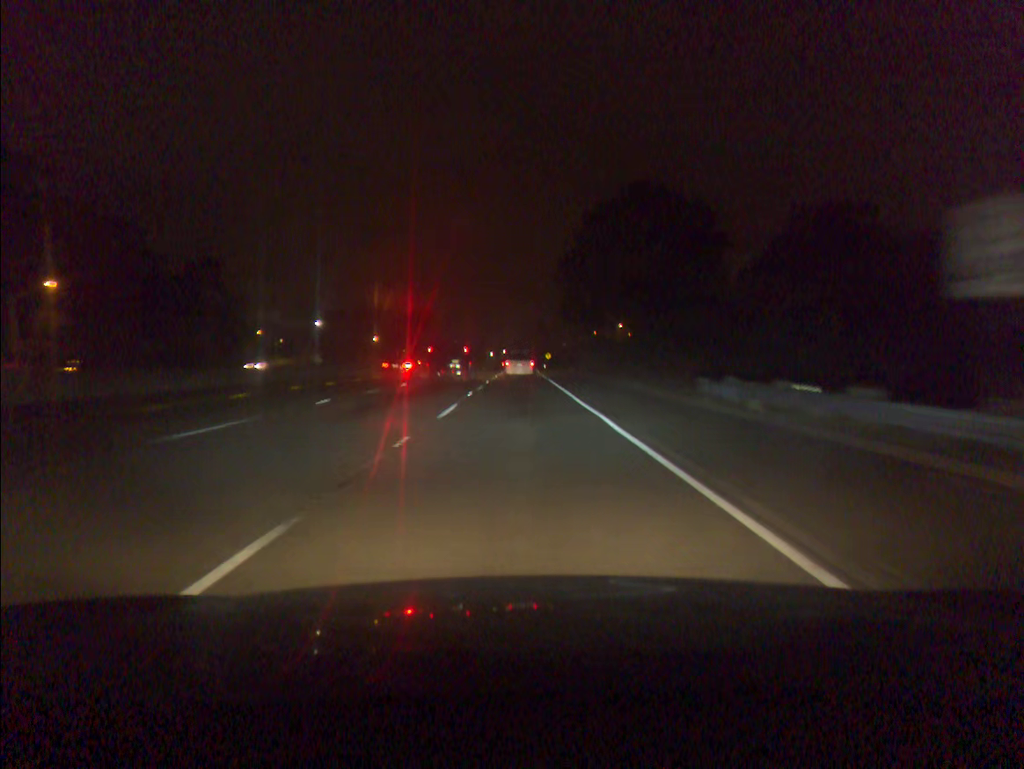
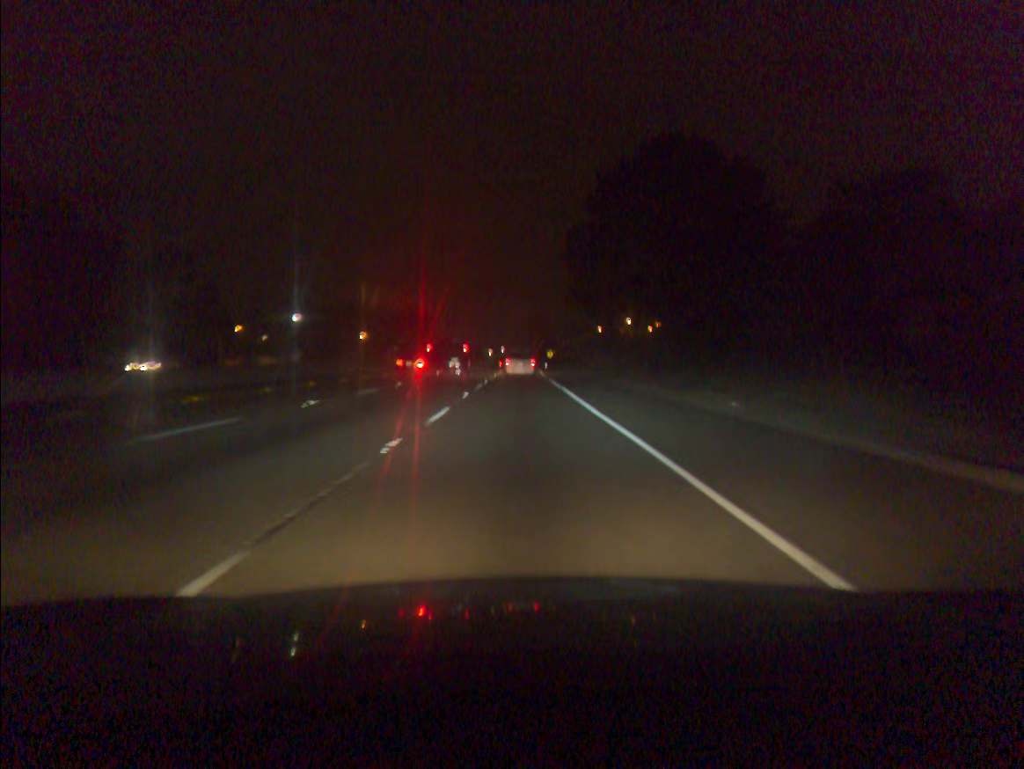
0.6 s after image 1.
(0.0, +15.9) m; 0°
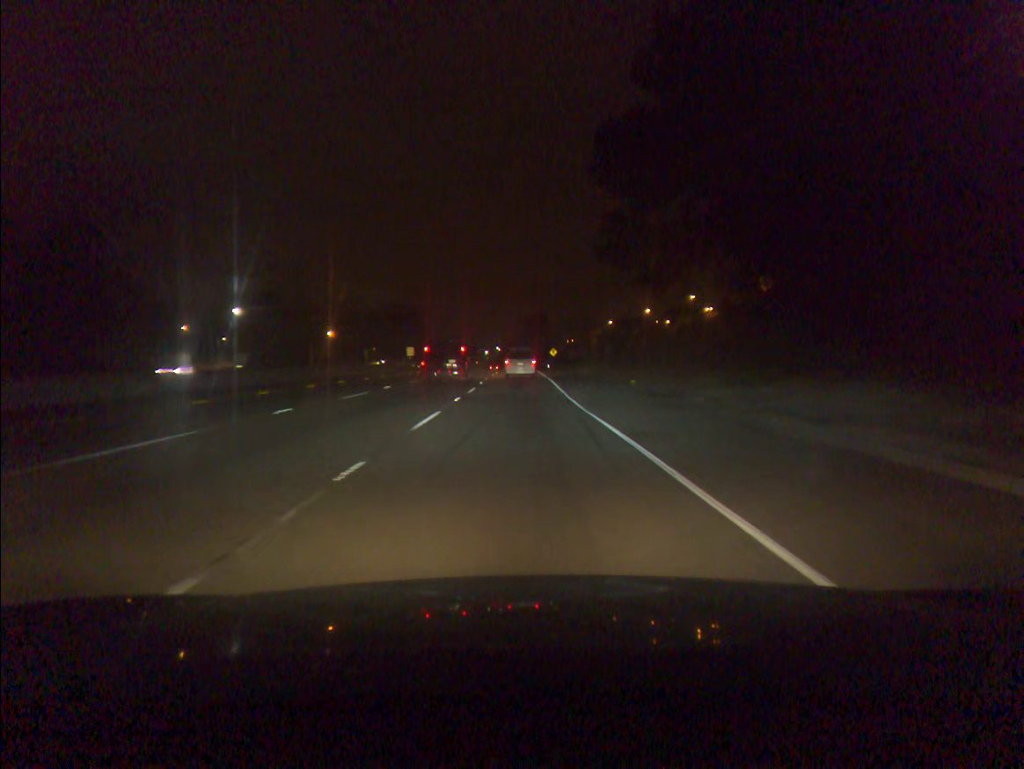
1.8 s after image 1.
(+0.1, +31.1) m; 0°
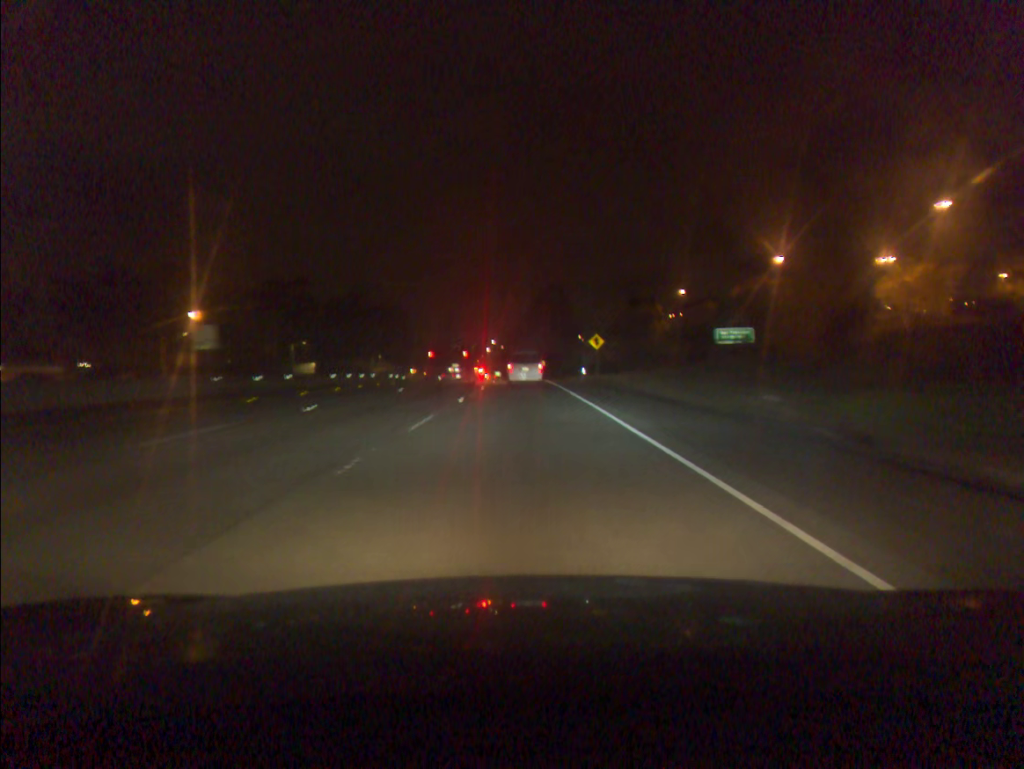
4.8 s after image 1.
(-0.2, +72.7) m; 0°
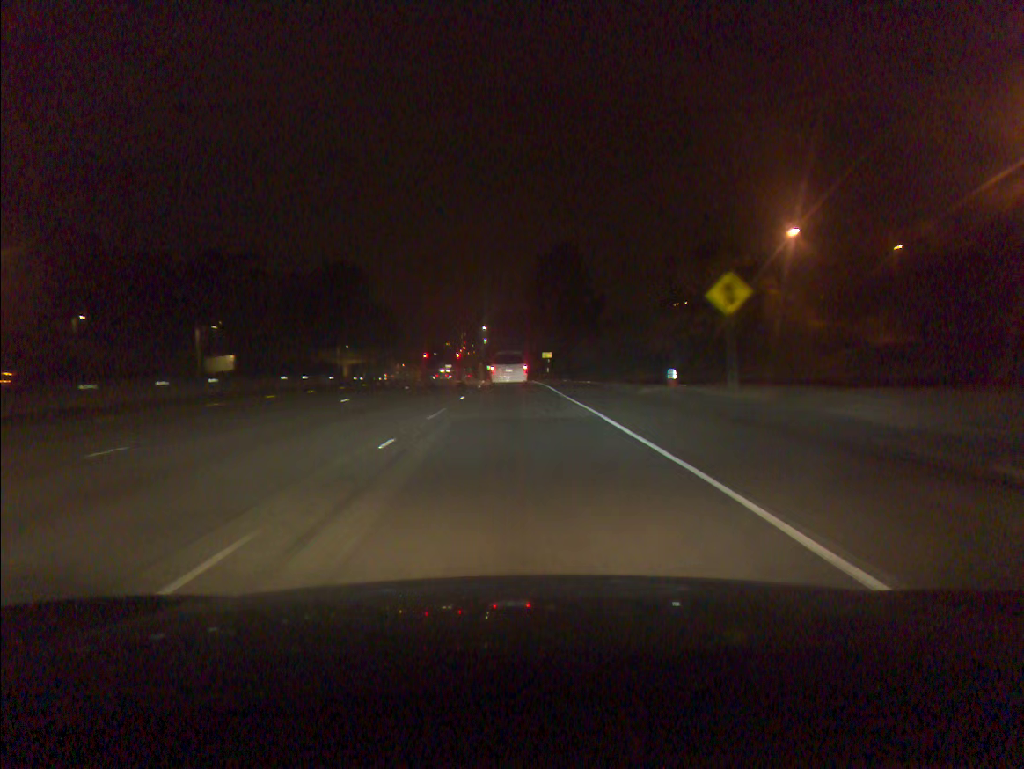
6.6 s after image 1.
(+0.1, +40.8) m; 0°
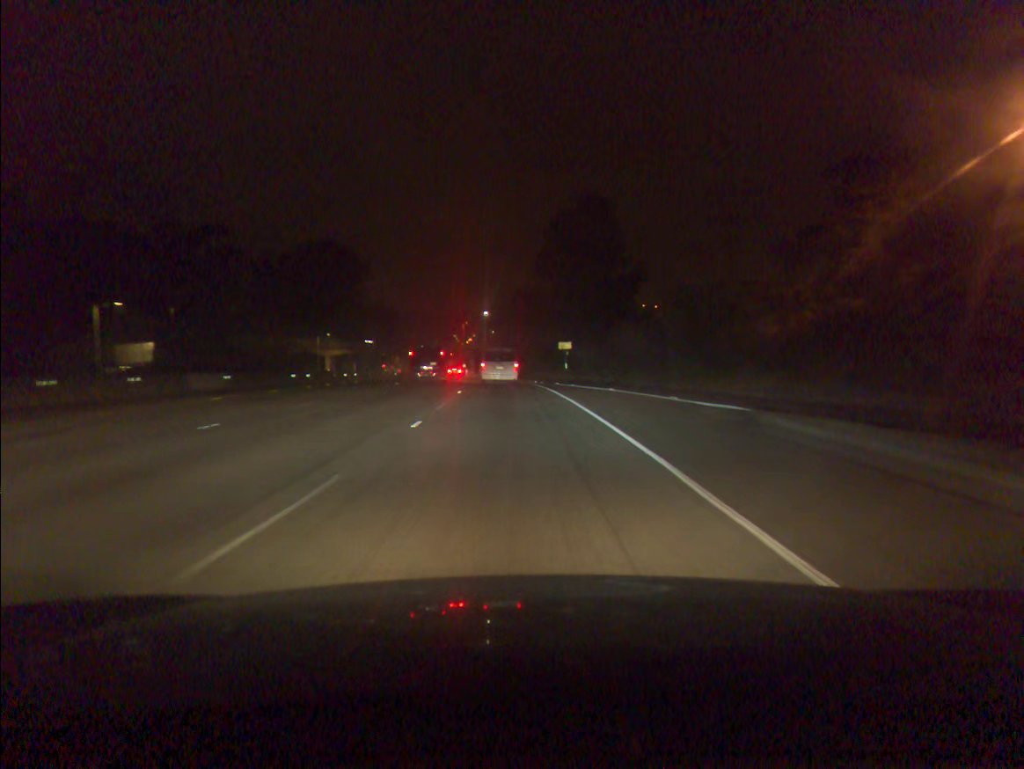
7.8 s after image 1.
(-0.1, +26.4) m; -1°
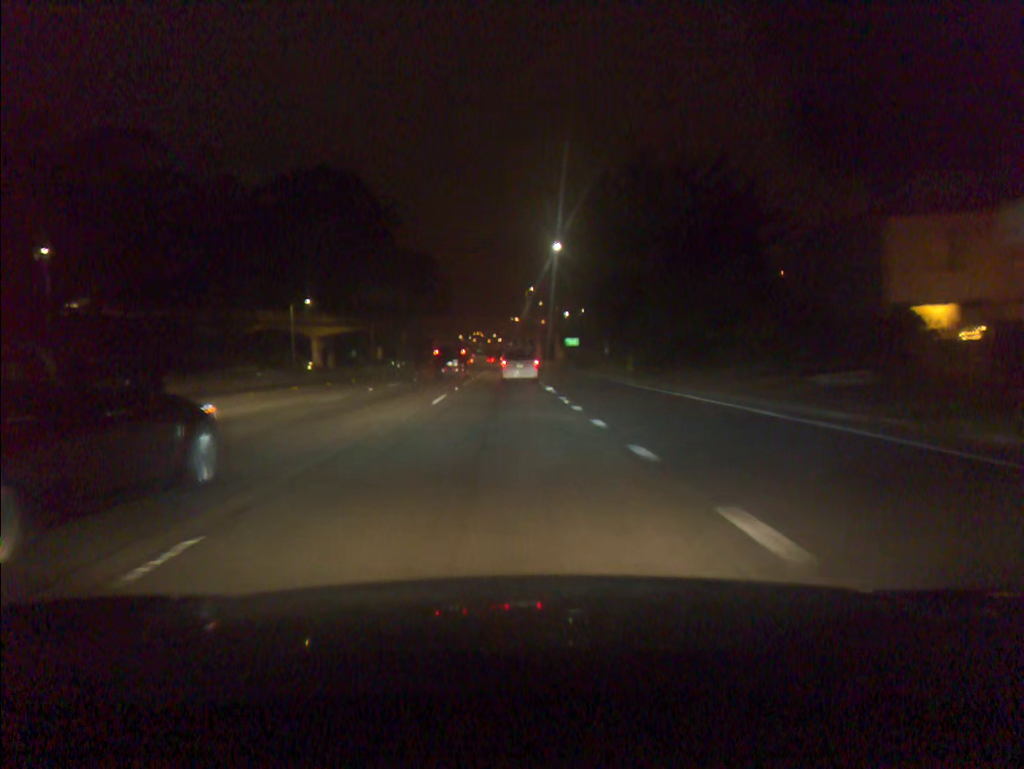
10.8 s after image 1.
(-2.6, +64.6) m; -5°
